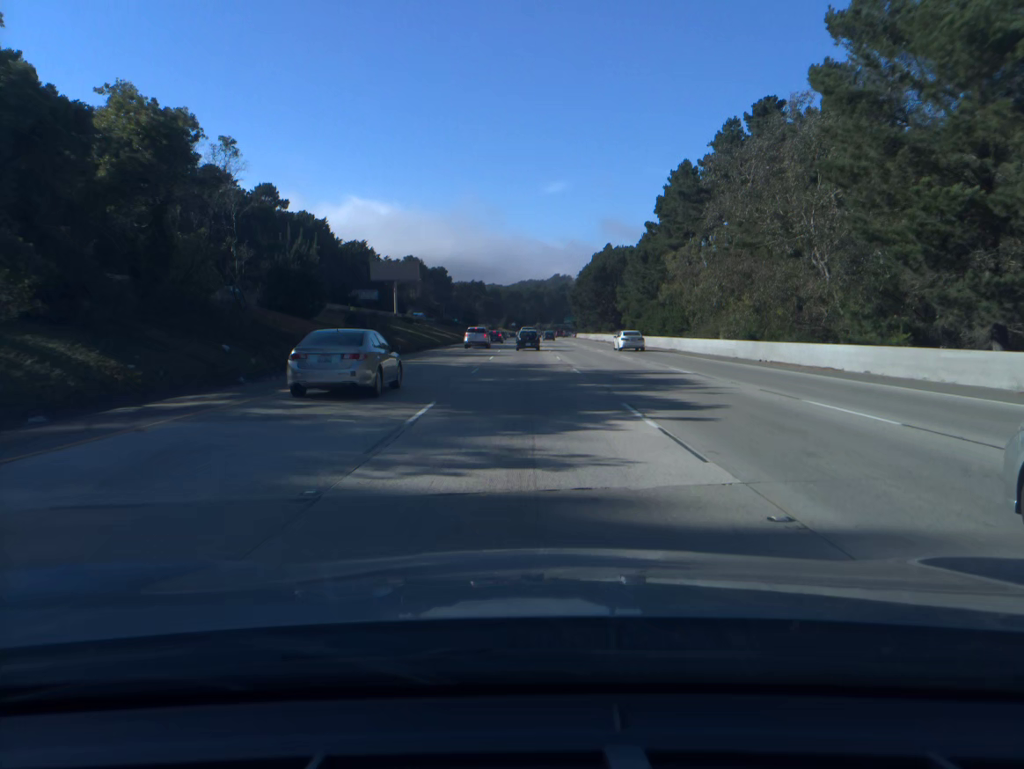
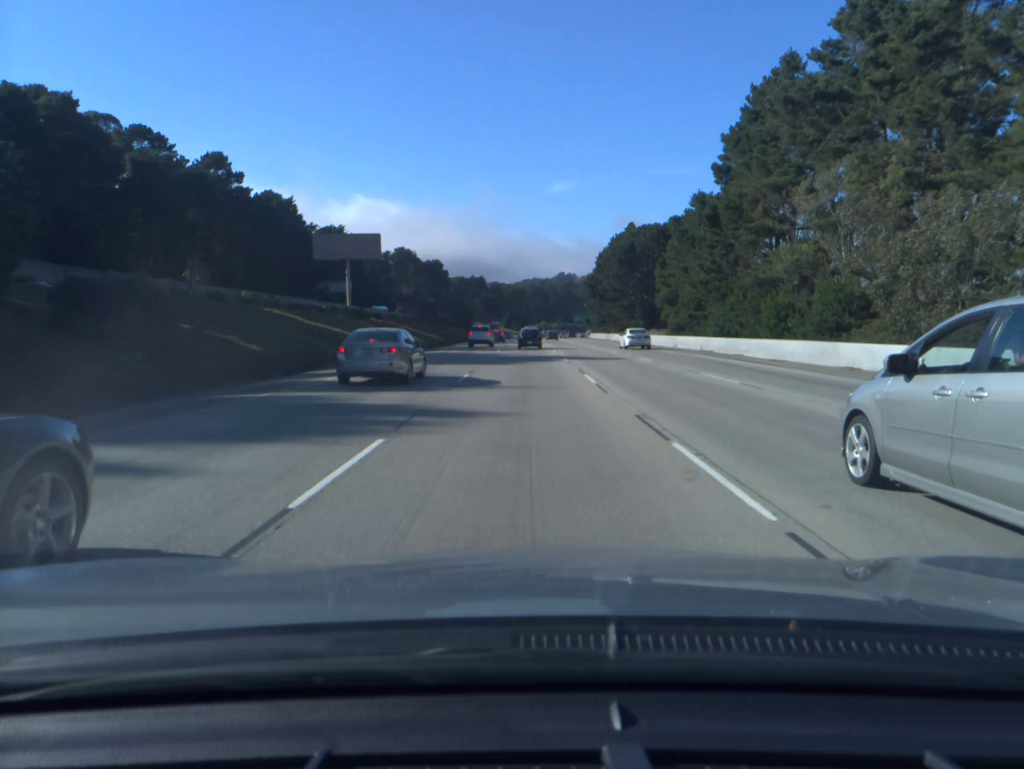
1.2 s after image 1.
(-0.1, +34.8) m; 0°
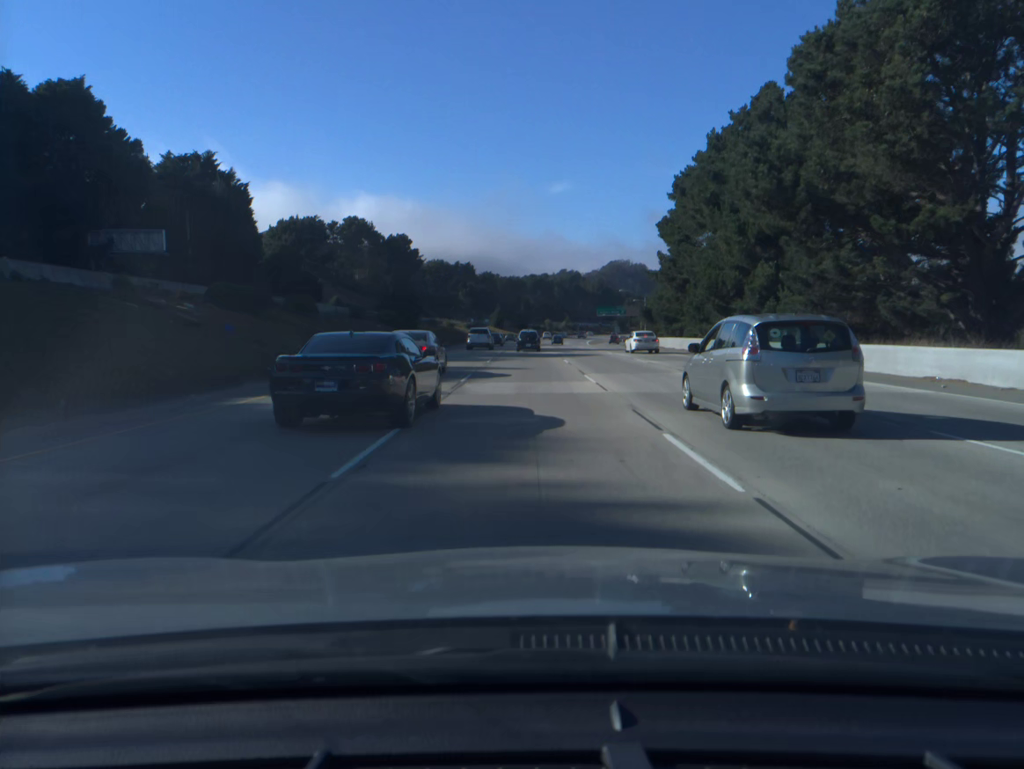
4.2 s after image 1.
(-0.1, +86.6) m; 0°
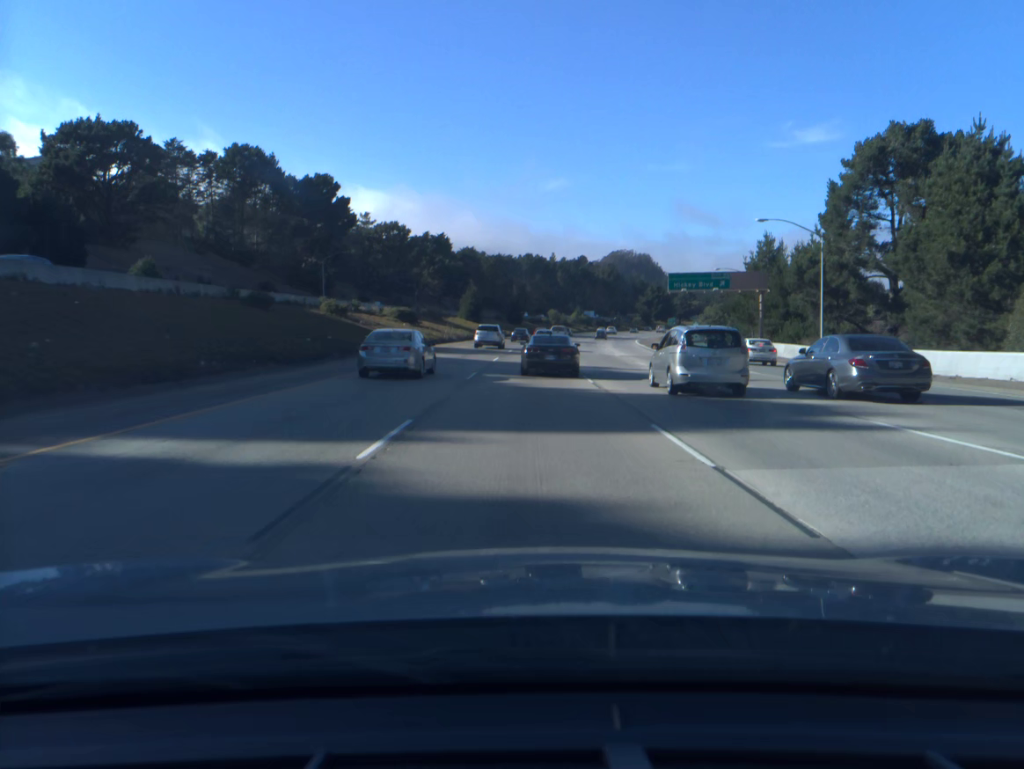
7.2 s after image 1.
(0.0, +86.2) m; 0°
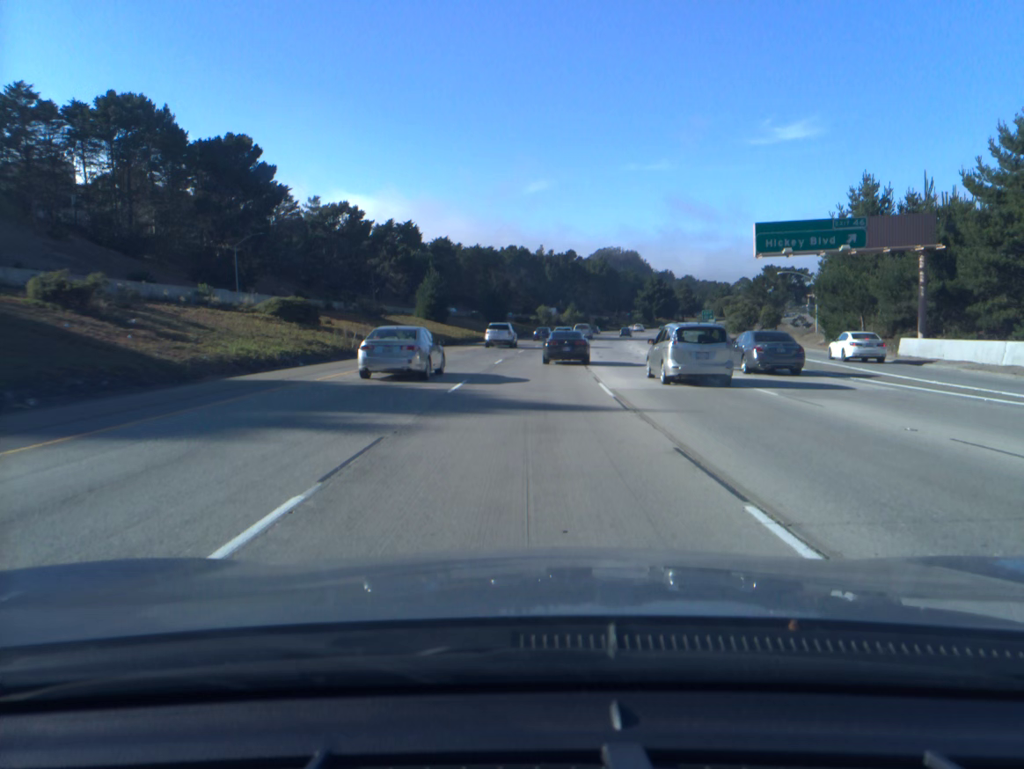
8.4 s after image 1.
(+0.2, +35.0) m; +1°
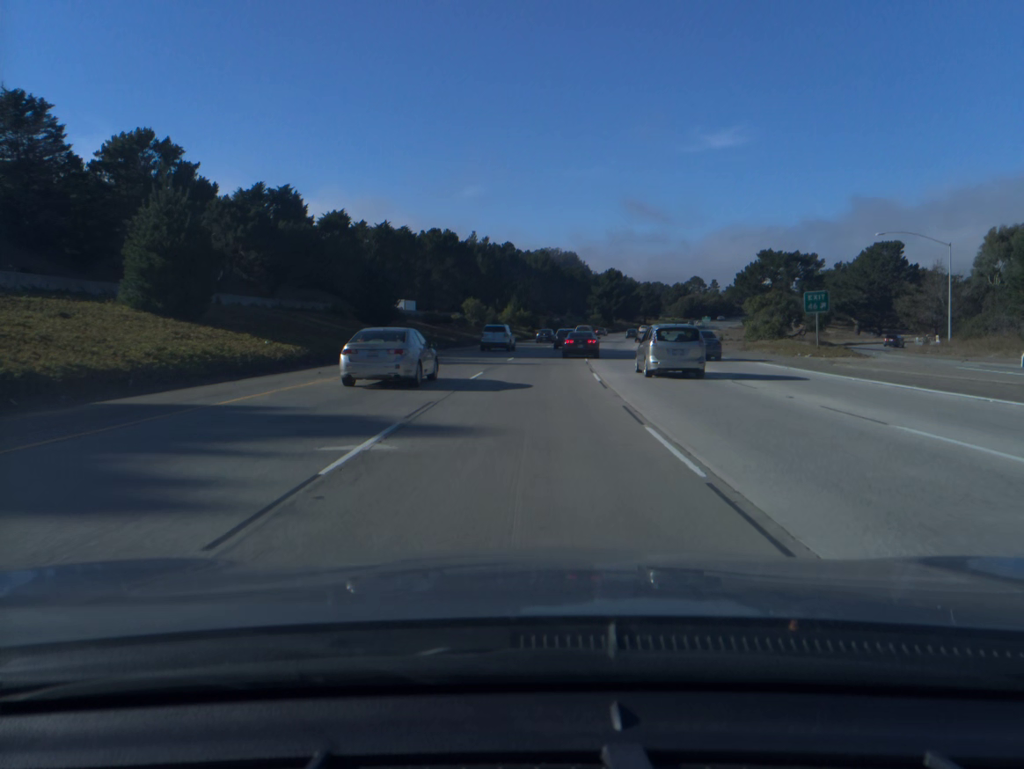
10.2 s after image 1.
(+1.9, +53.2) m; +4°
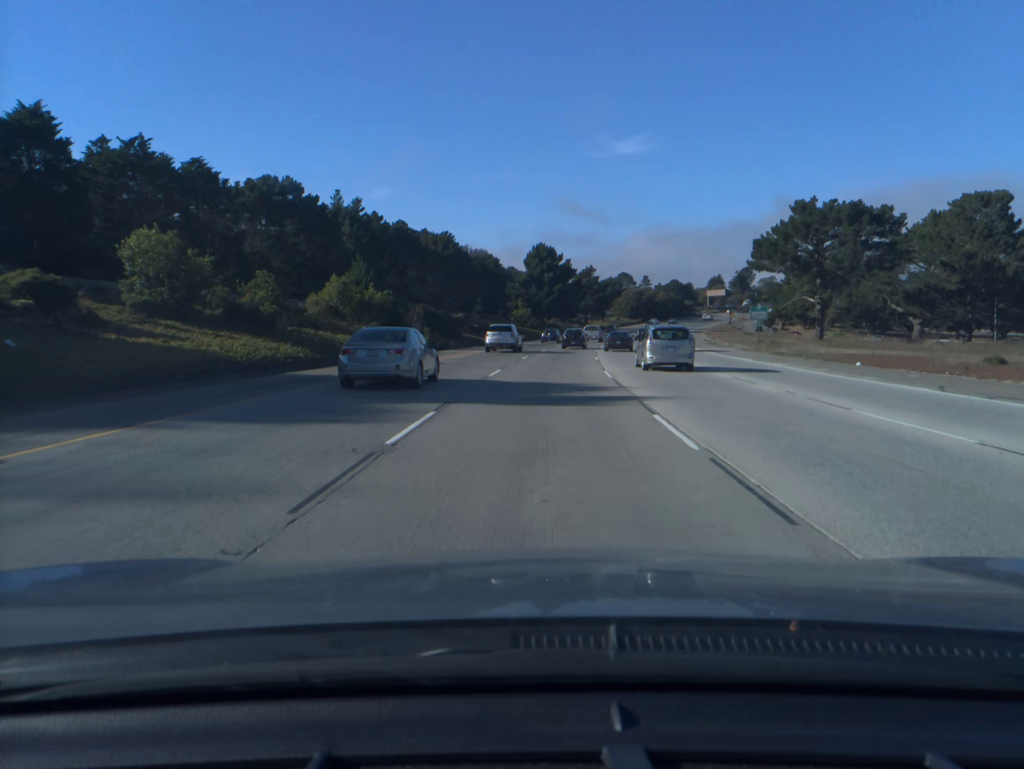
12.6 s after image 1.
(+4.1, +71.2) m; +6°
